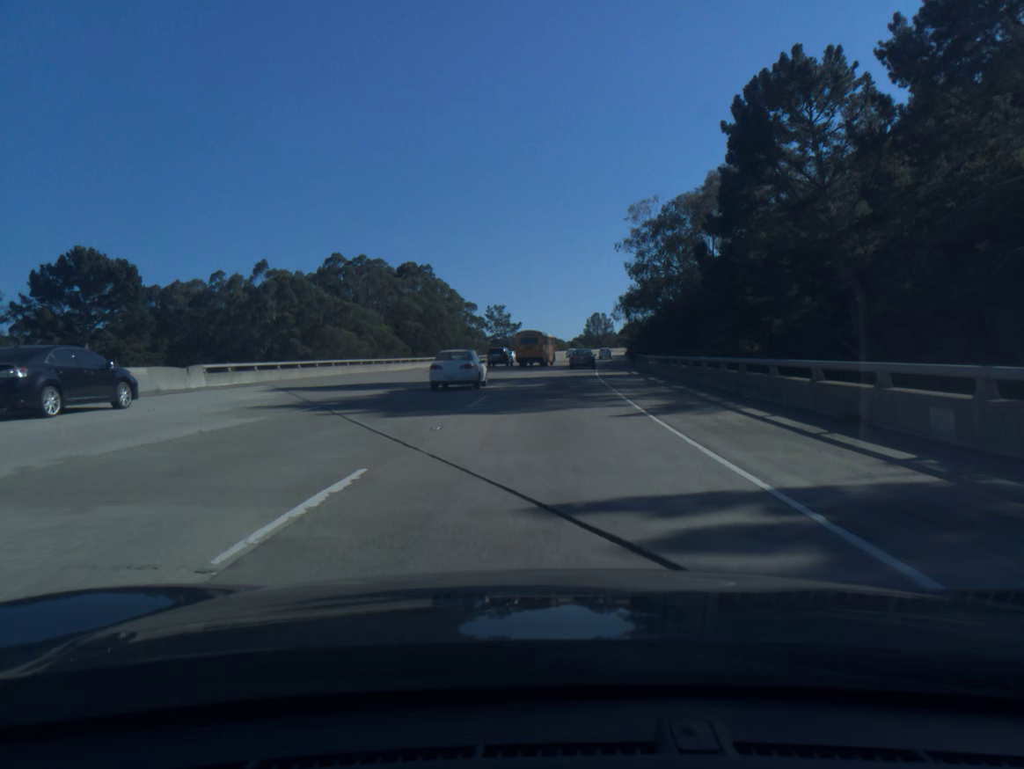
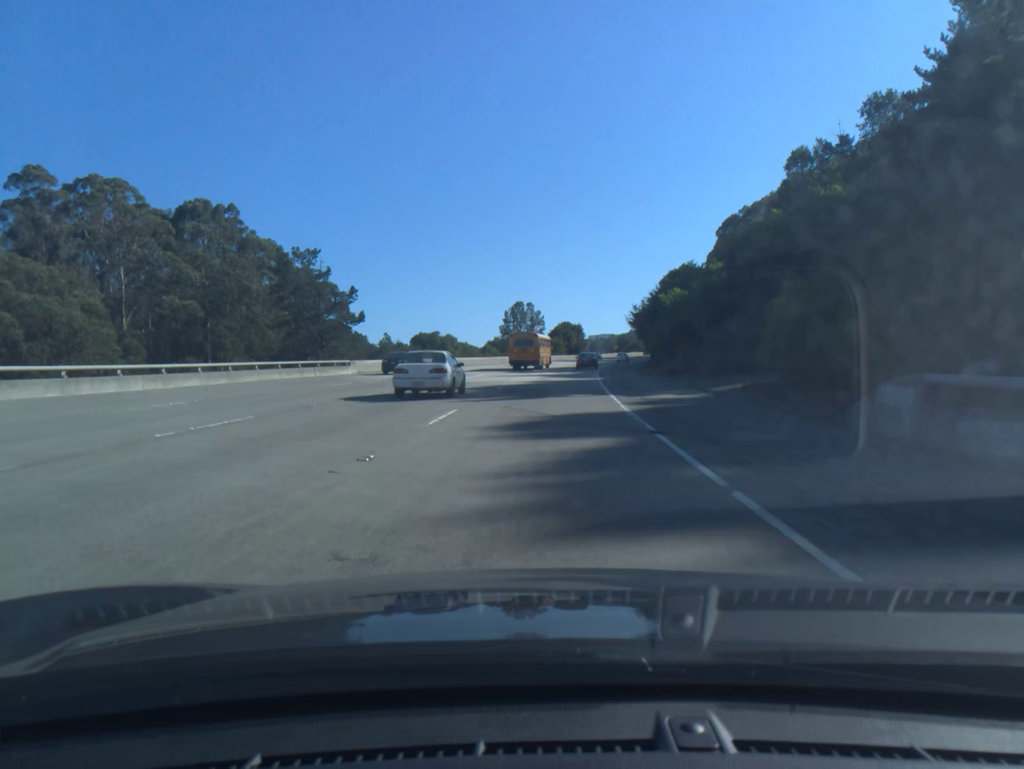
(+4.2, +77.7) m; +6°
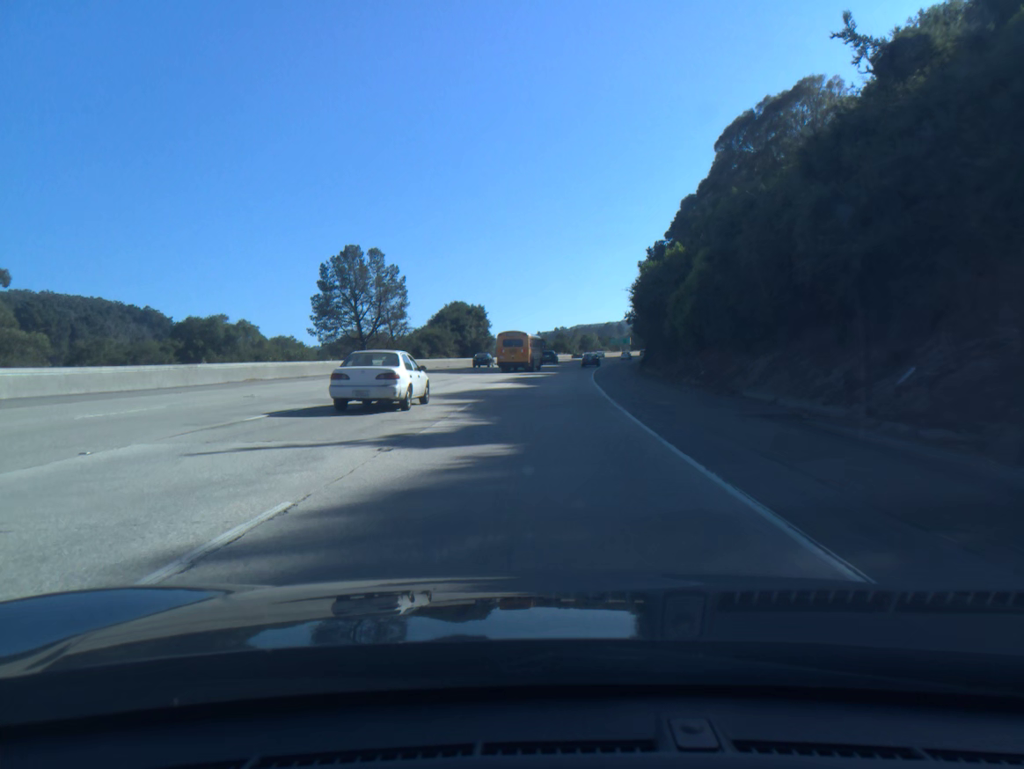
(+4.5, +76.8) m; +7°
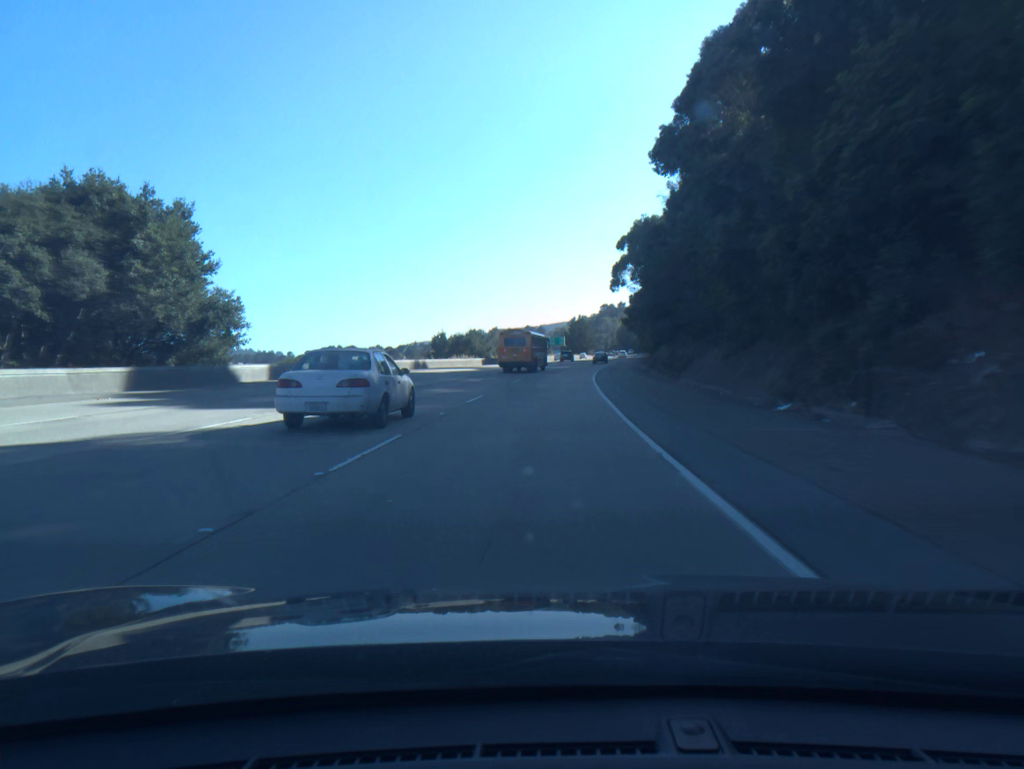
(+4.2, +75.7) m; +6°
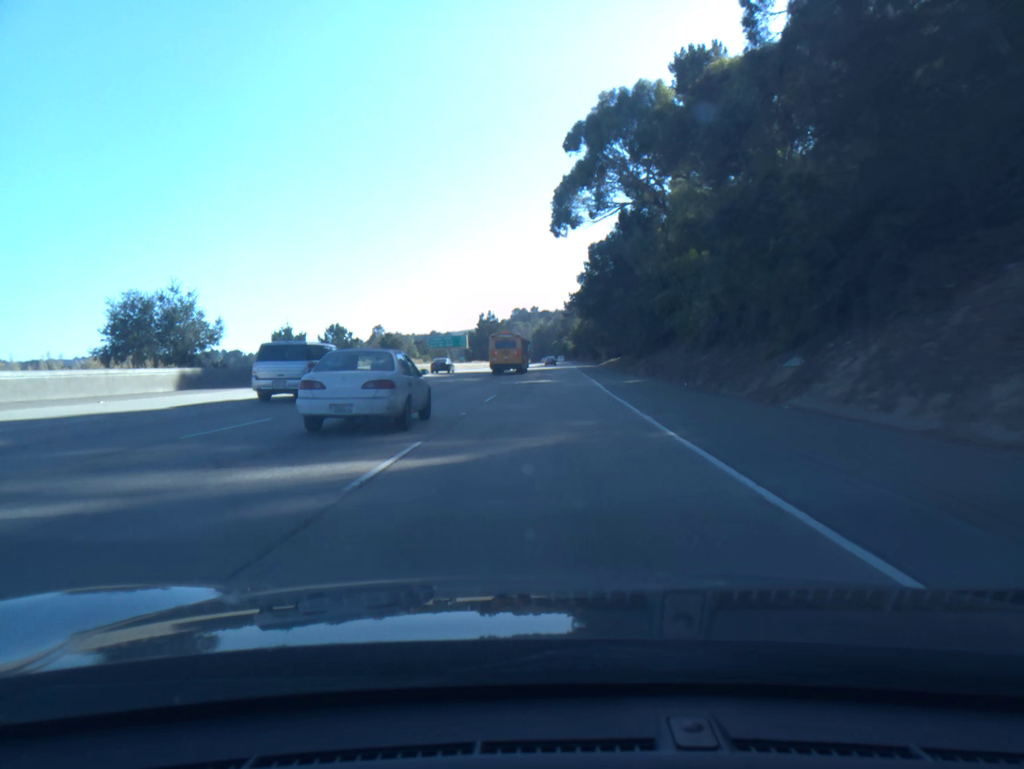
(+3.3, +72.0) m; +6°
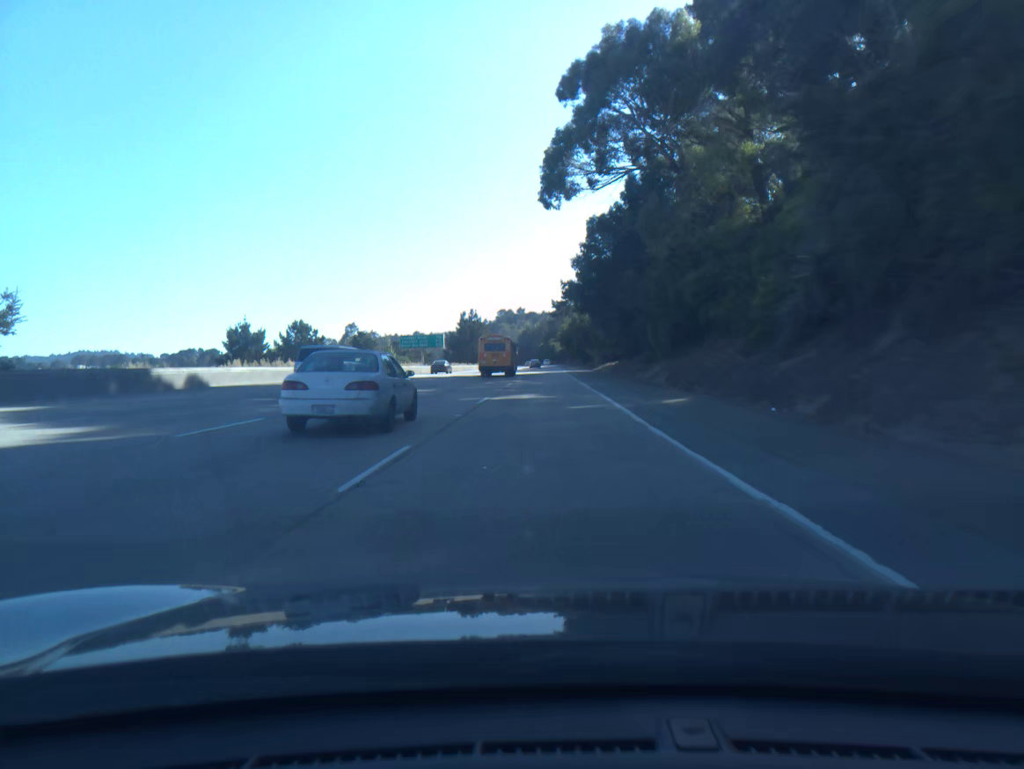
(+0.1, +14.5) m; +1°
